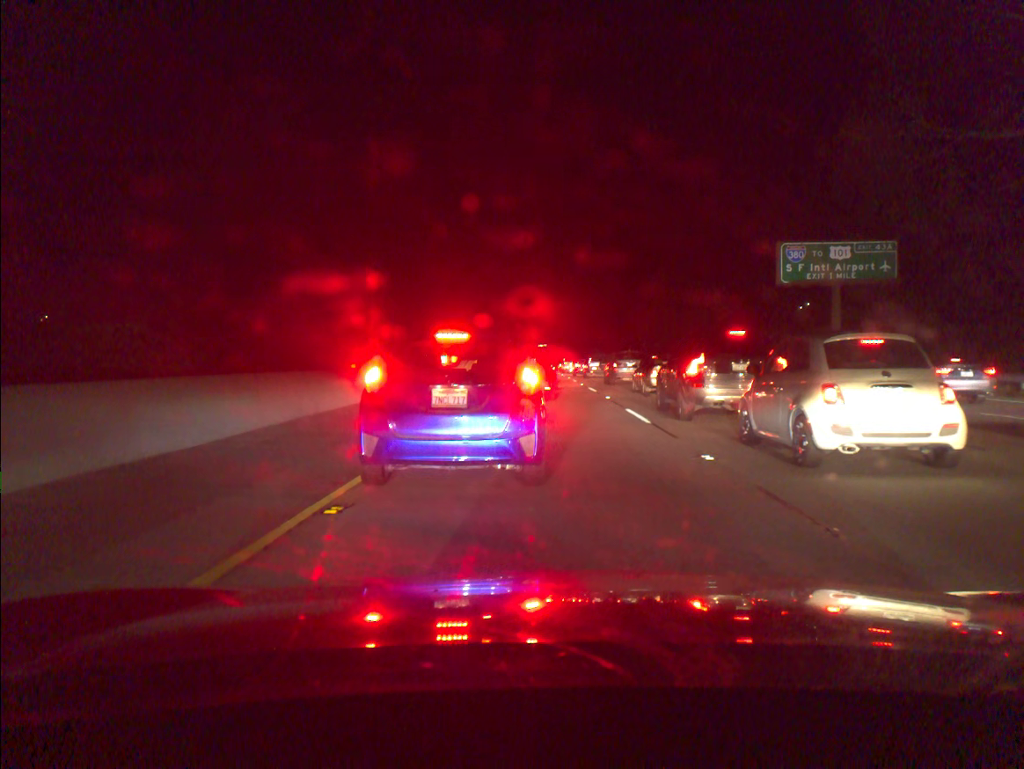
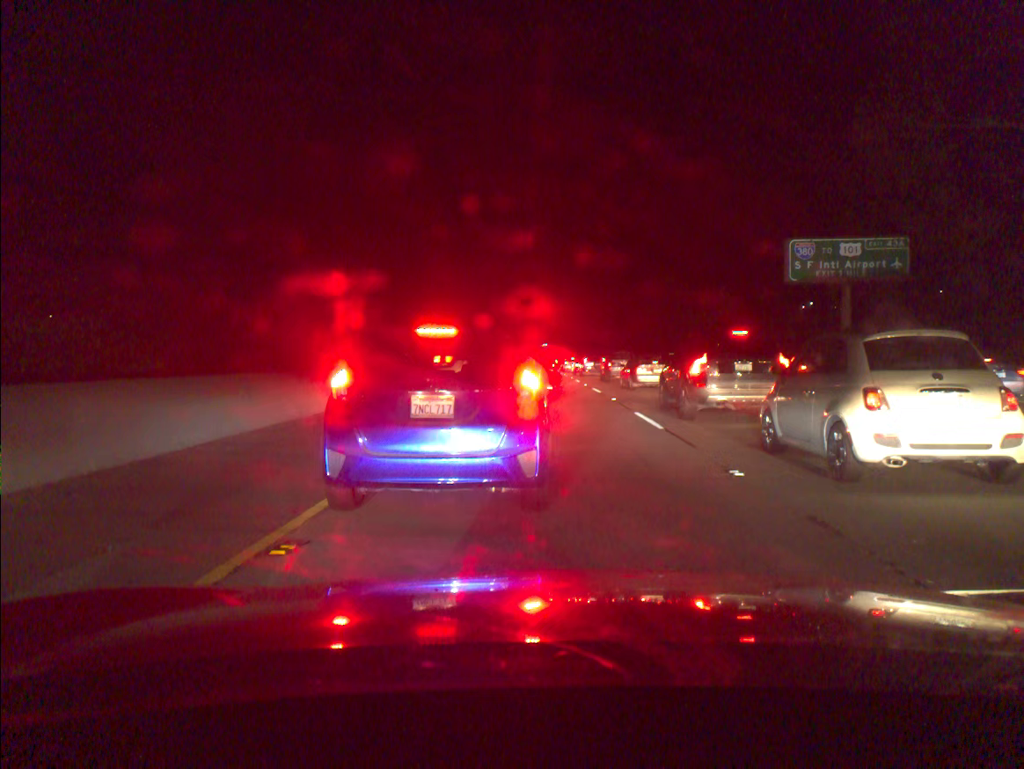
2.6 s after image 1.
(+0.1, +1.3) m; 0°
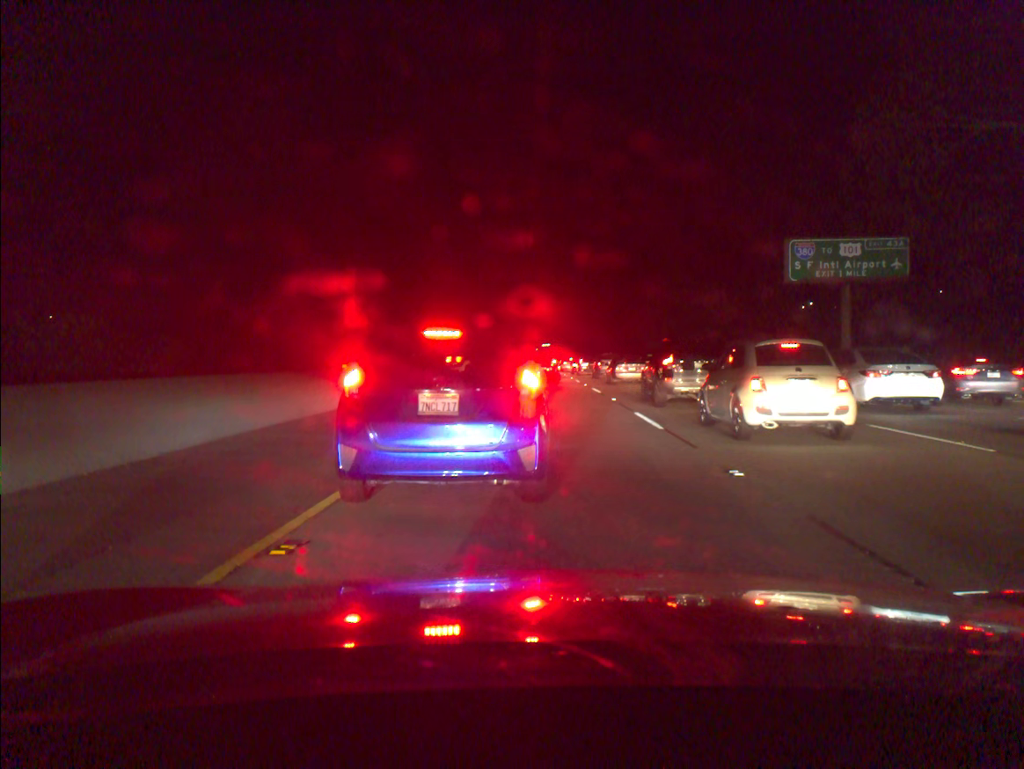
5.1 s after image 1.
(0.0, 0.0) m; 0°
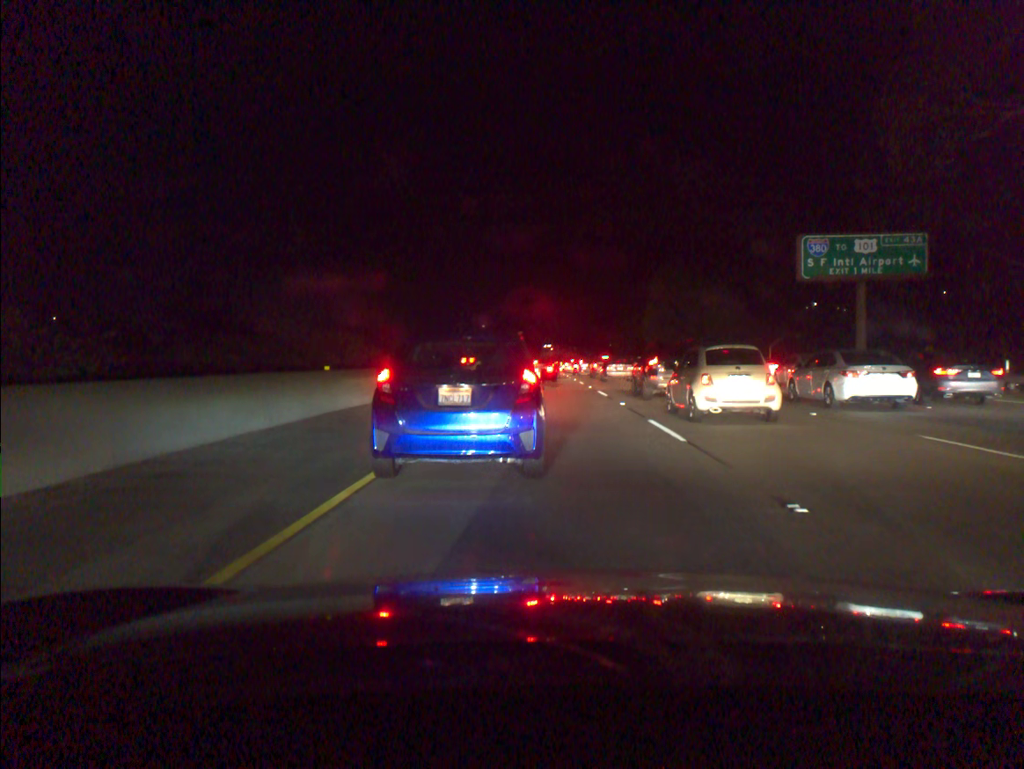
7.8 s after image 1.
(+0.1, +1.8) m; 0°
